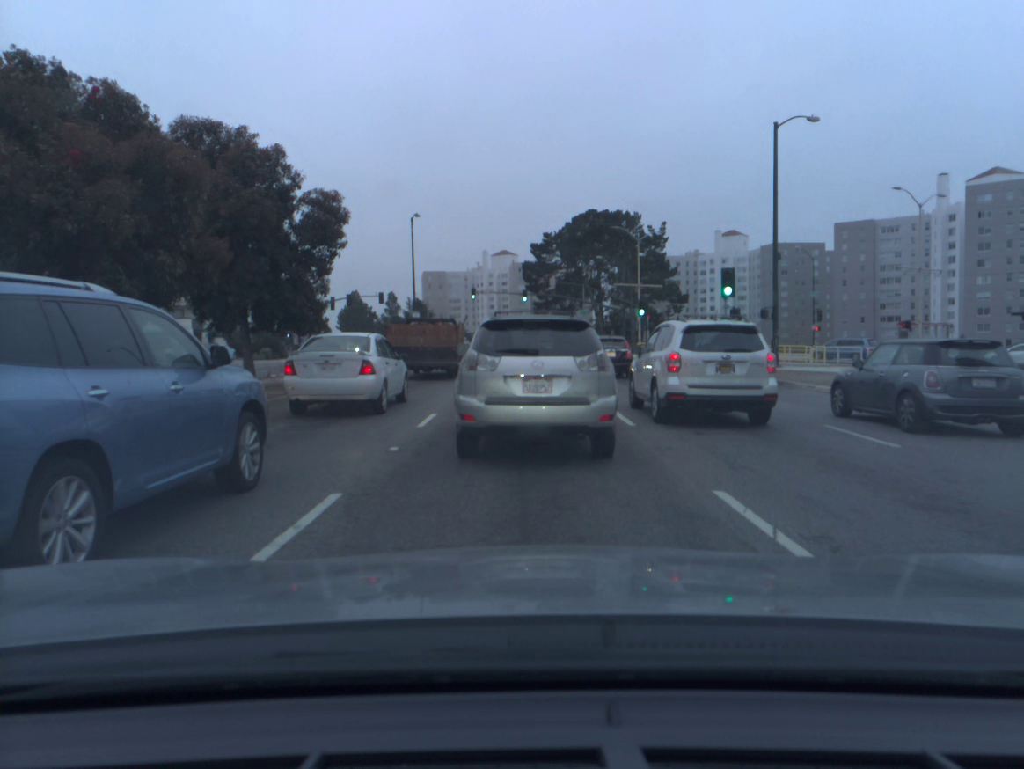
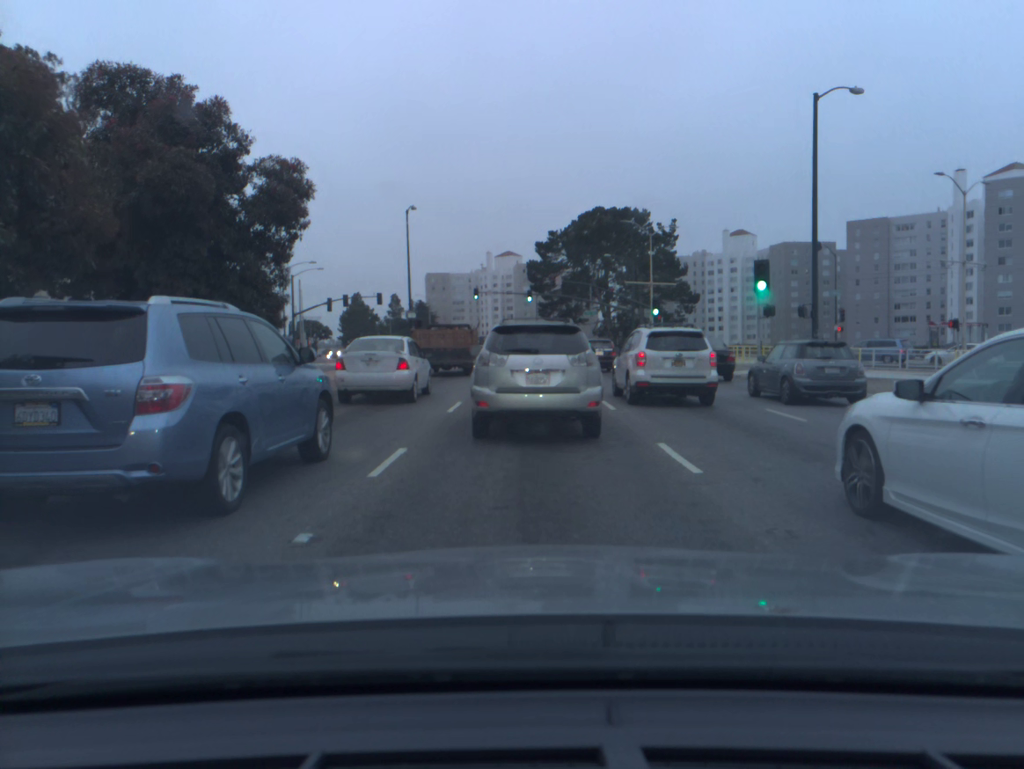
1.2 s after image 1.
(0.0, +4.1) m; +1°
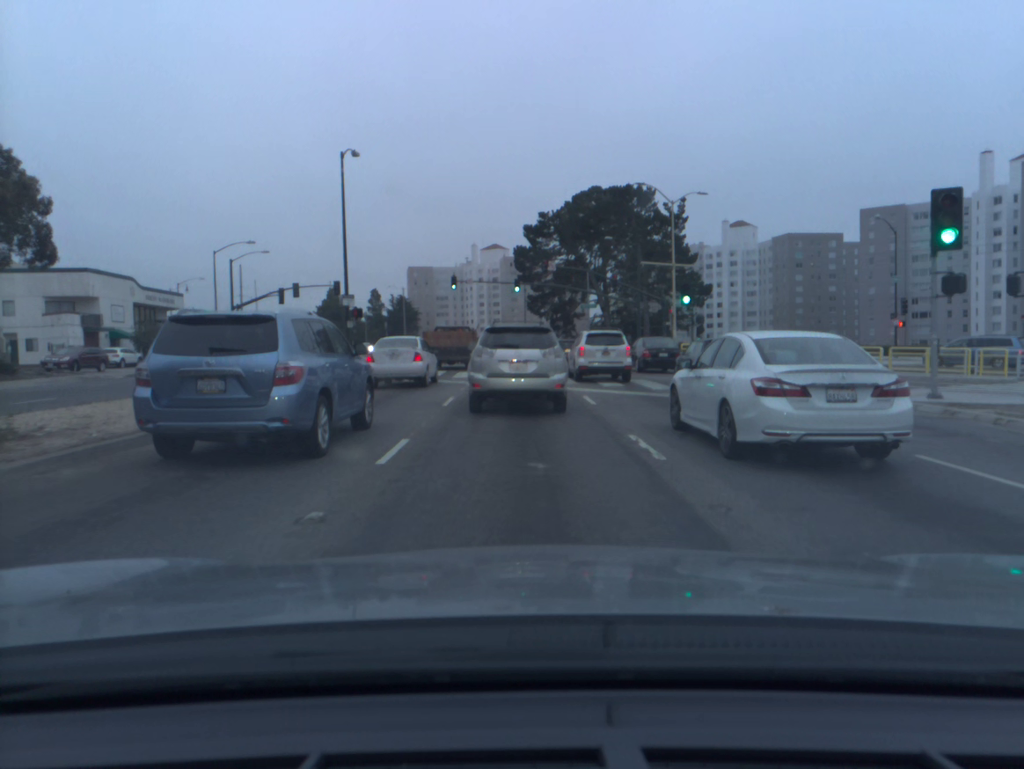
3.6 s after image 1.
(0.0, +14.0) m; +1°
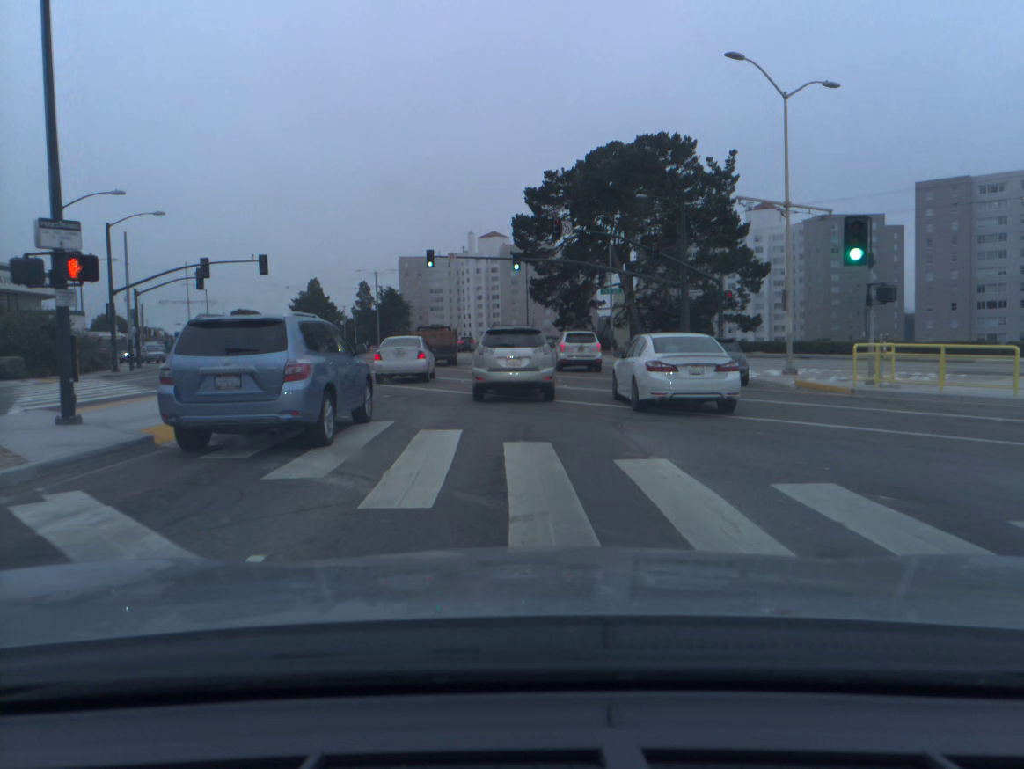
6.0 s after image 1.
(-0.1, +20.8) m; 0°
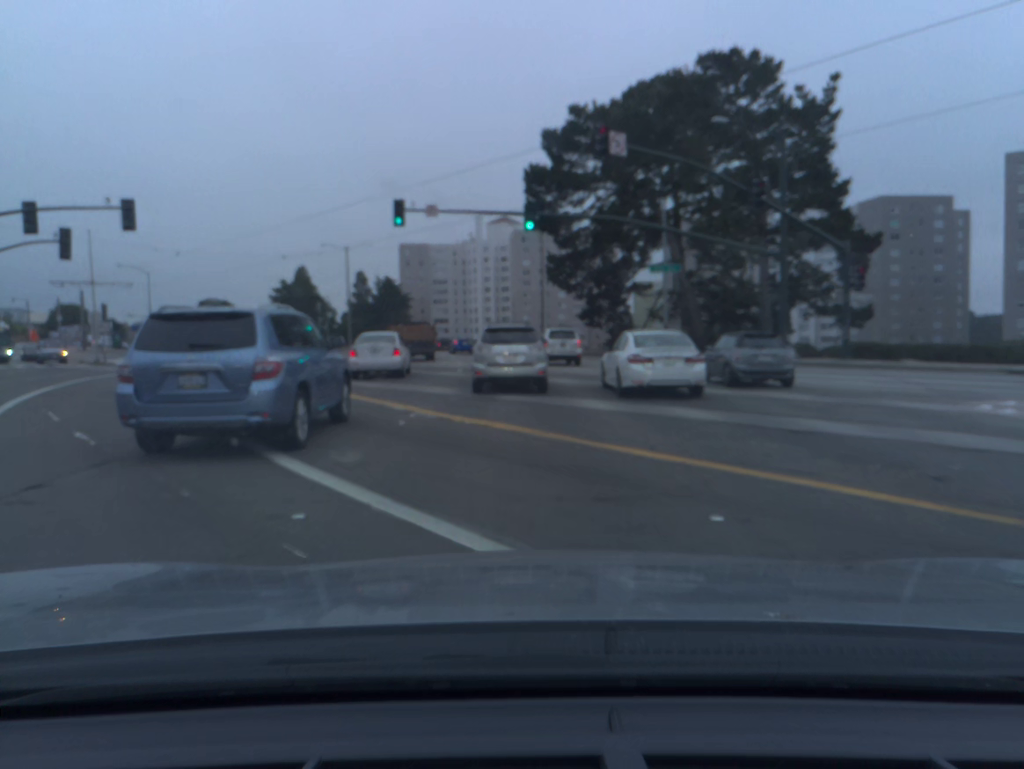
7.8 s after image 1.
(-0.1, +19.0) m; -1°
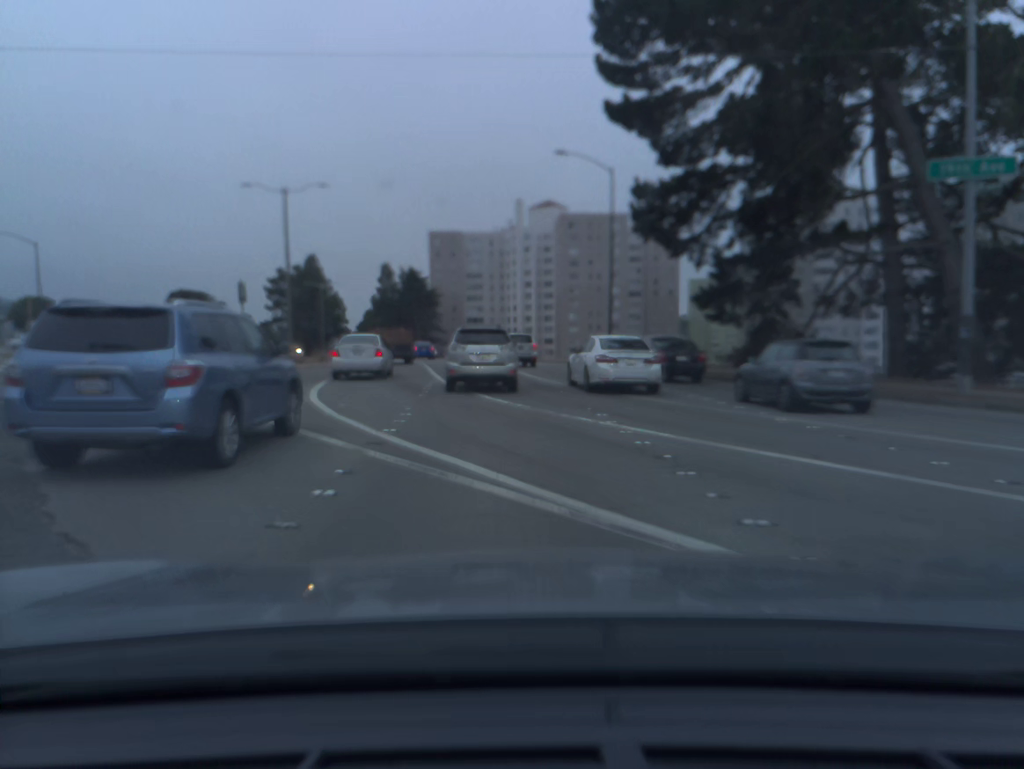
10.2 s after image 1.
(-0.5, +29.0) m; -3°
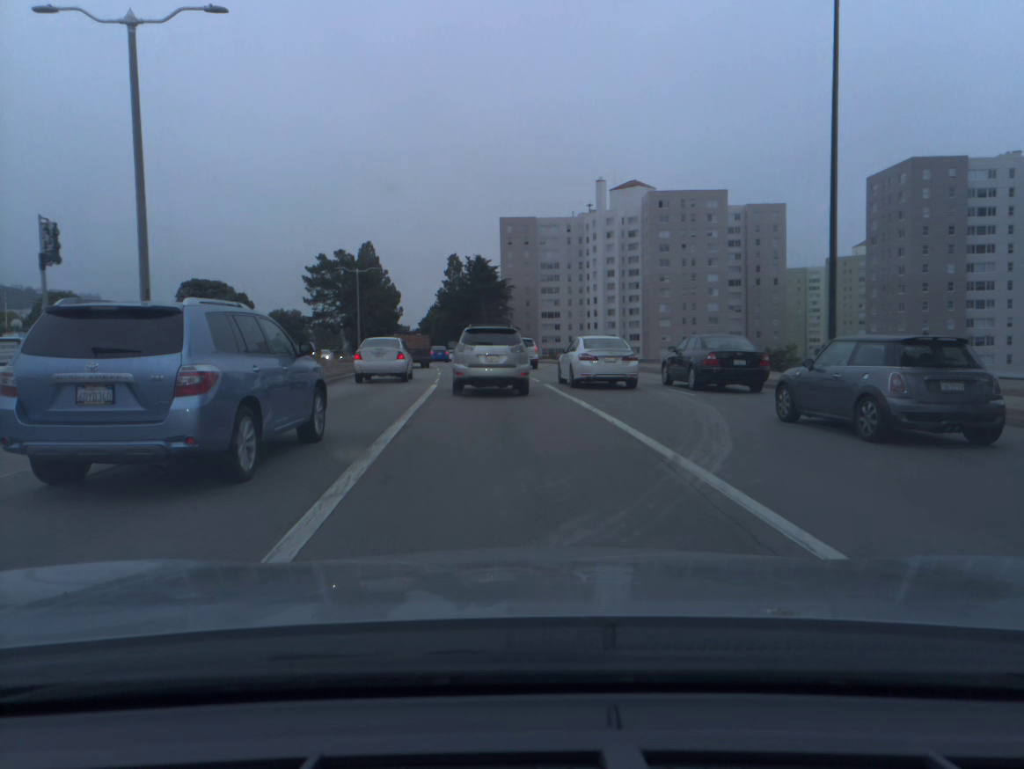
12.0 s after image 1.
(-1.0, +24.0) m; -5°
